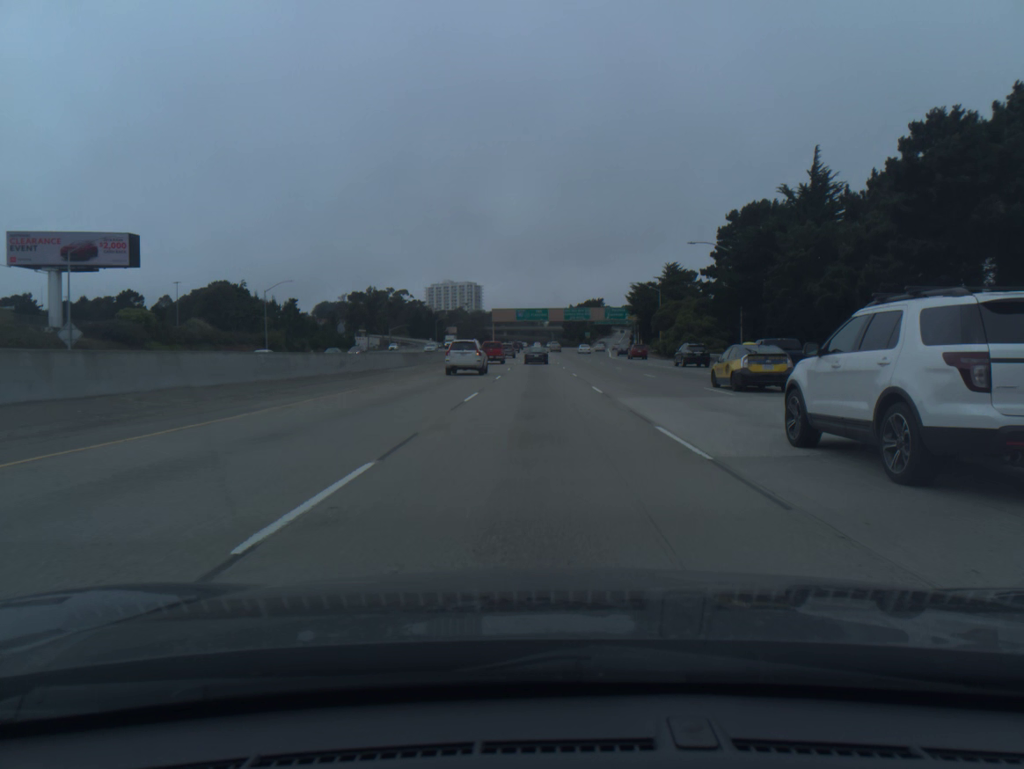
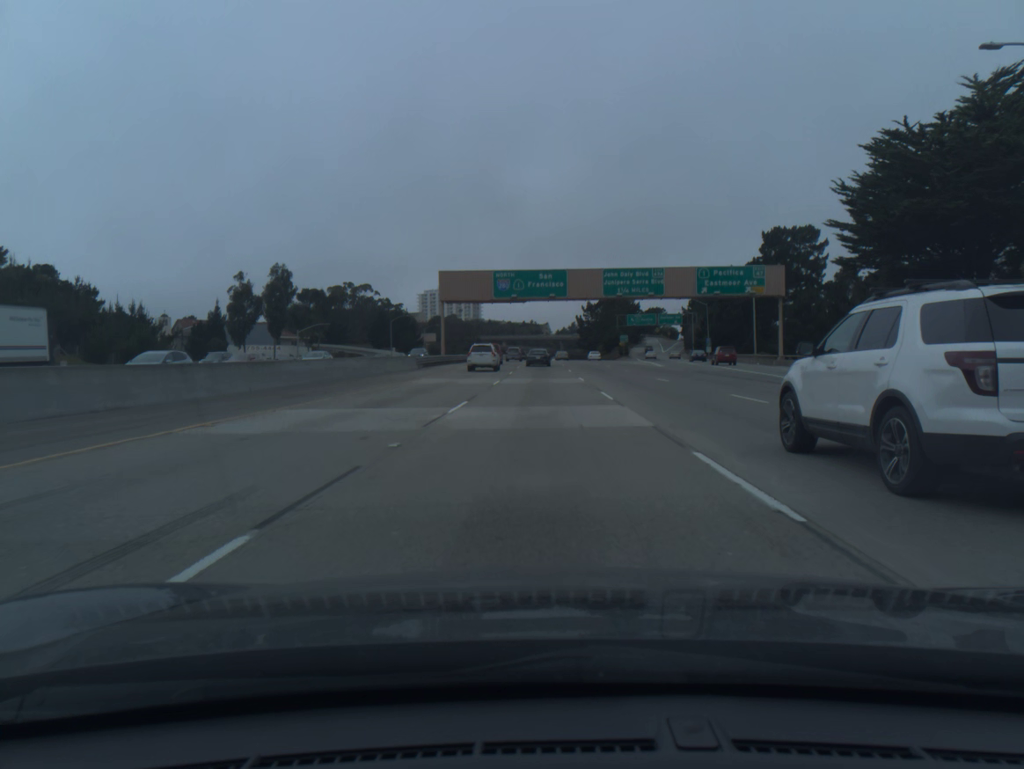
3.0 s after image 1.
(-0.3, +91.0) m; 0°
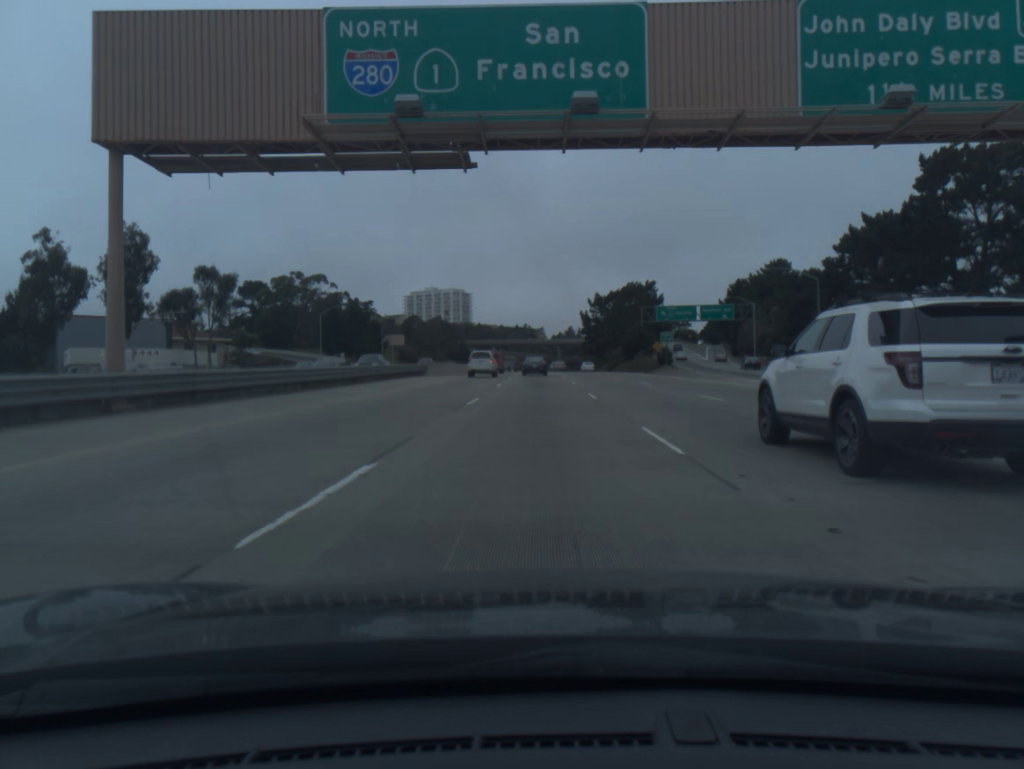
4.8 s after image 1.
(+0.1, +54.4) m; 0°
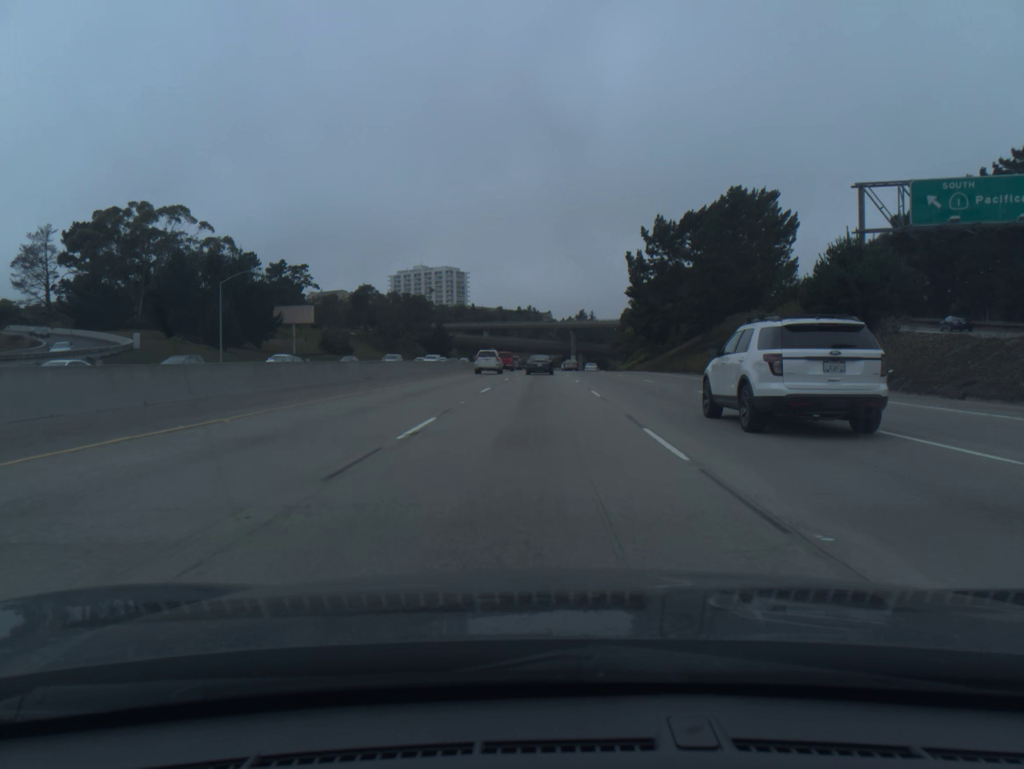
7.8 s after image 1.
(0.0, +90.5) m; 0°
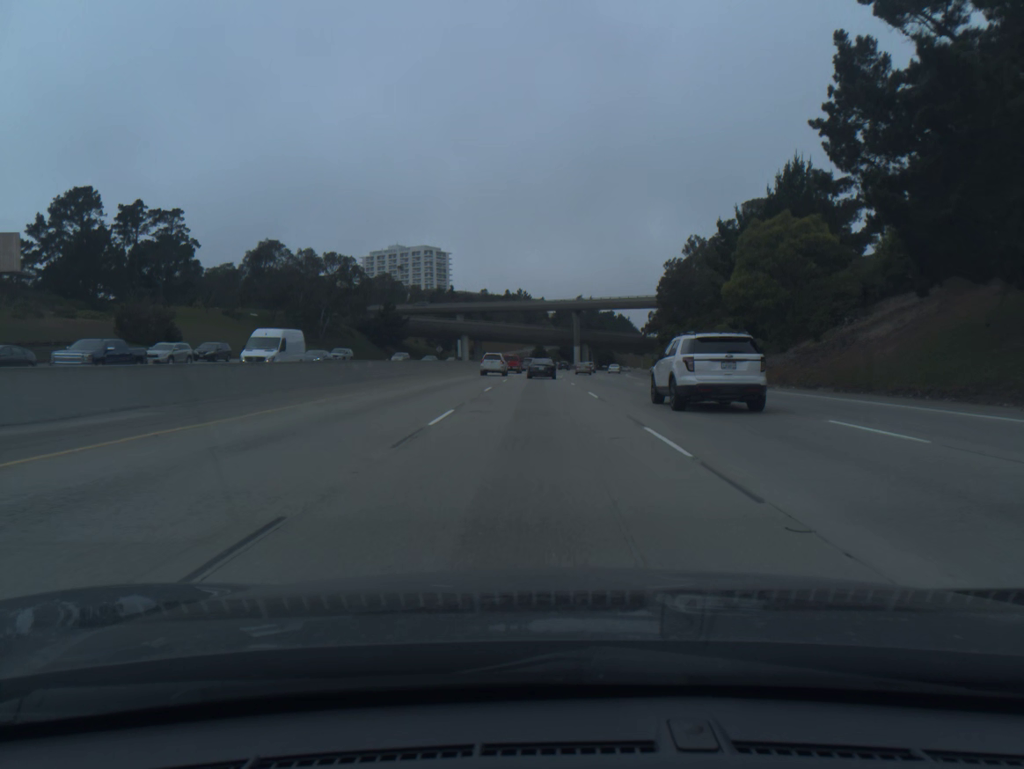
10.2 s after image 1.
(+0.1, +70.9) m; 0°
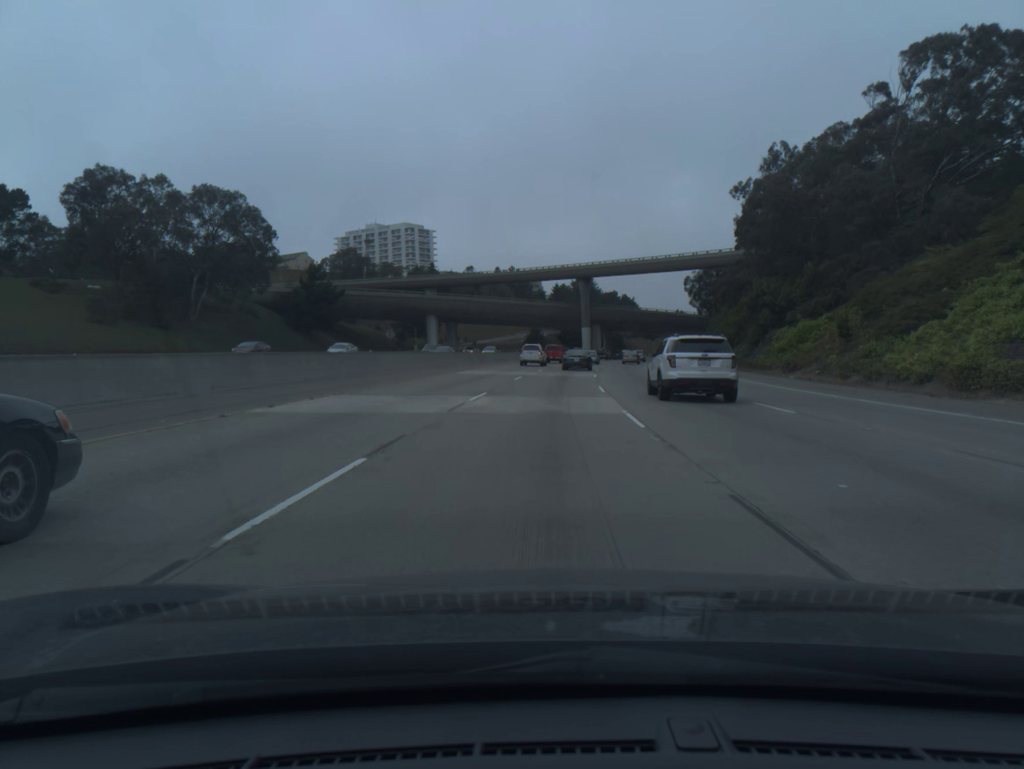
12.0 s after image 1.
(0.0, +52.1) m; 0°
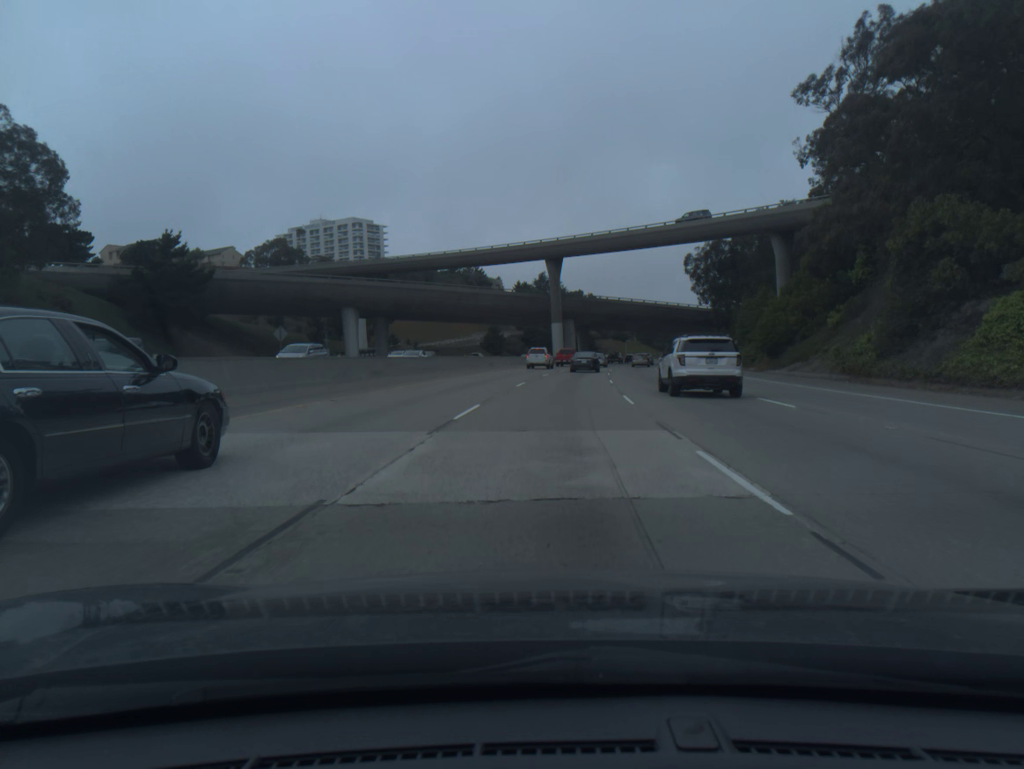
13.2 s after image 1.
(+0.7, +34.5) m; +3°
